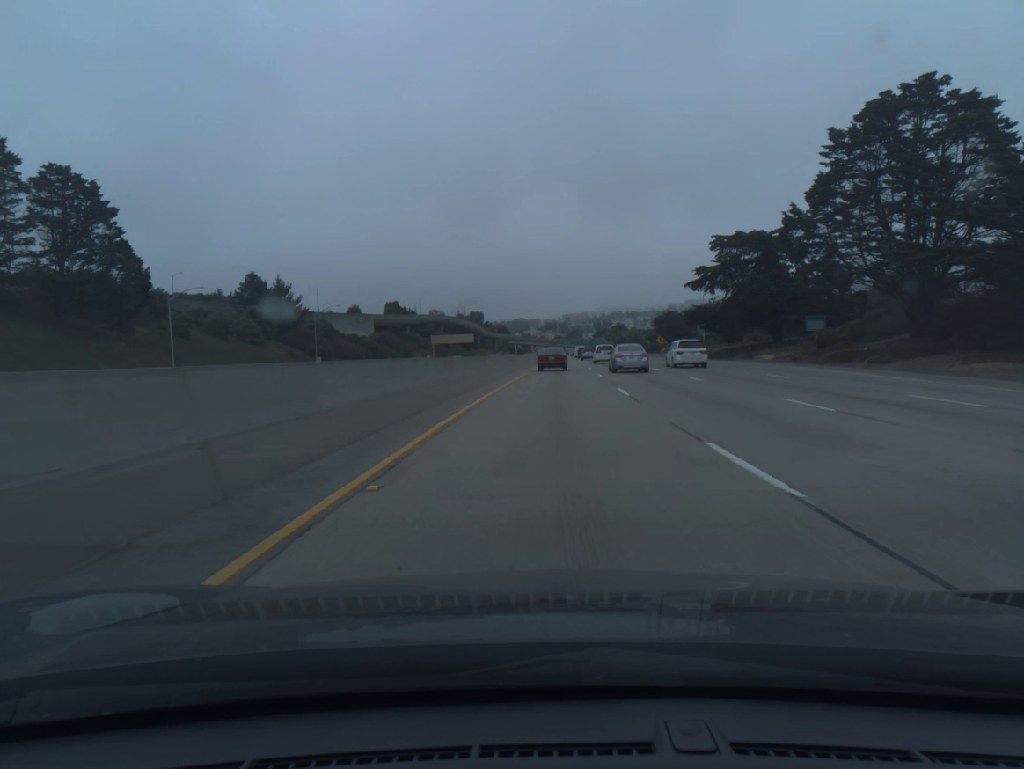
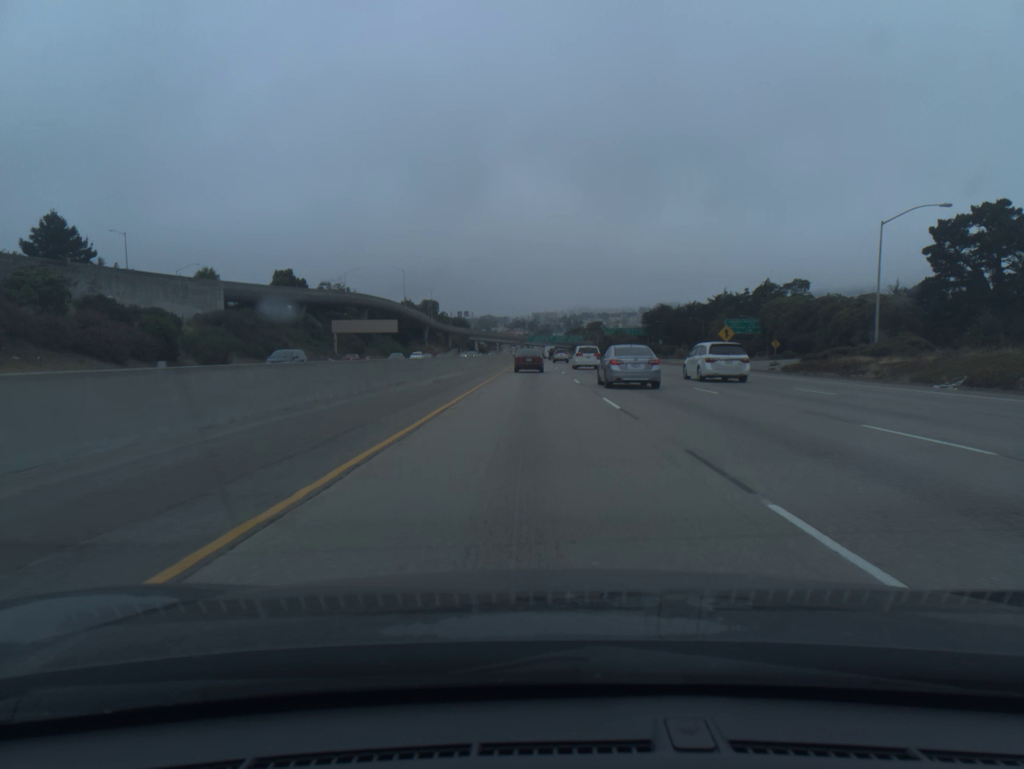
(+2.7, +77.9) m; +3°
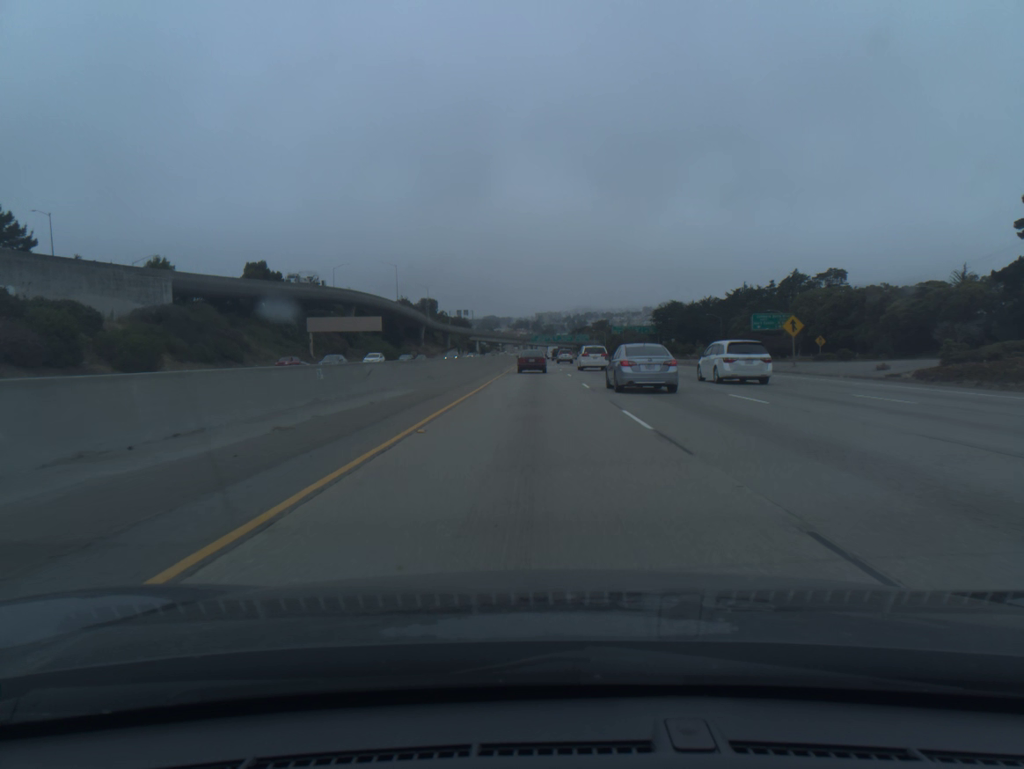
(0.0, +19.2) m; 0°
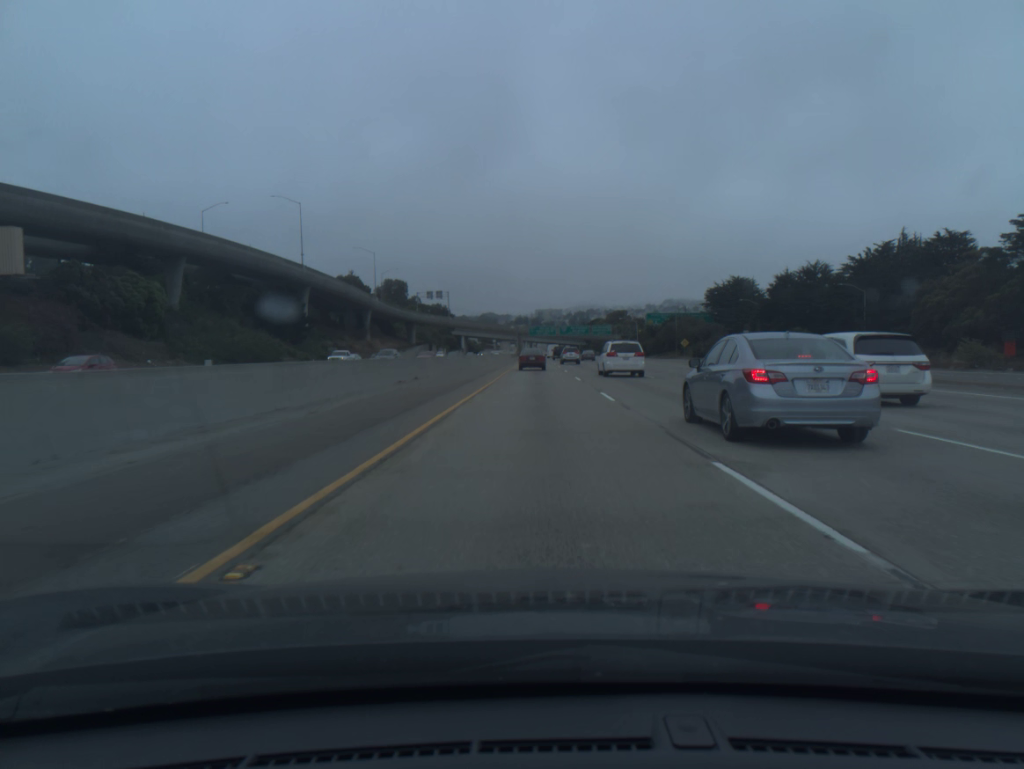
(-0.3, +95.3) m; 0°
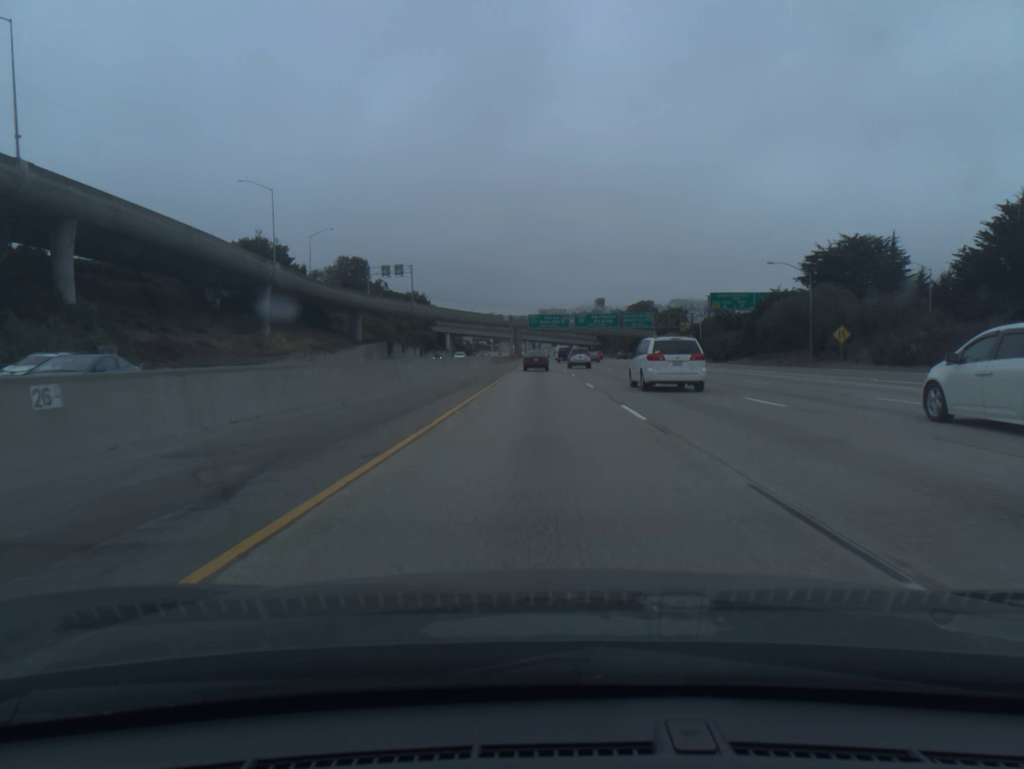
(-0.1, +76.1) m; 0°
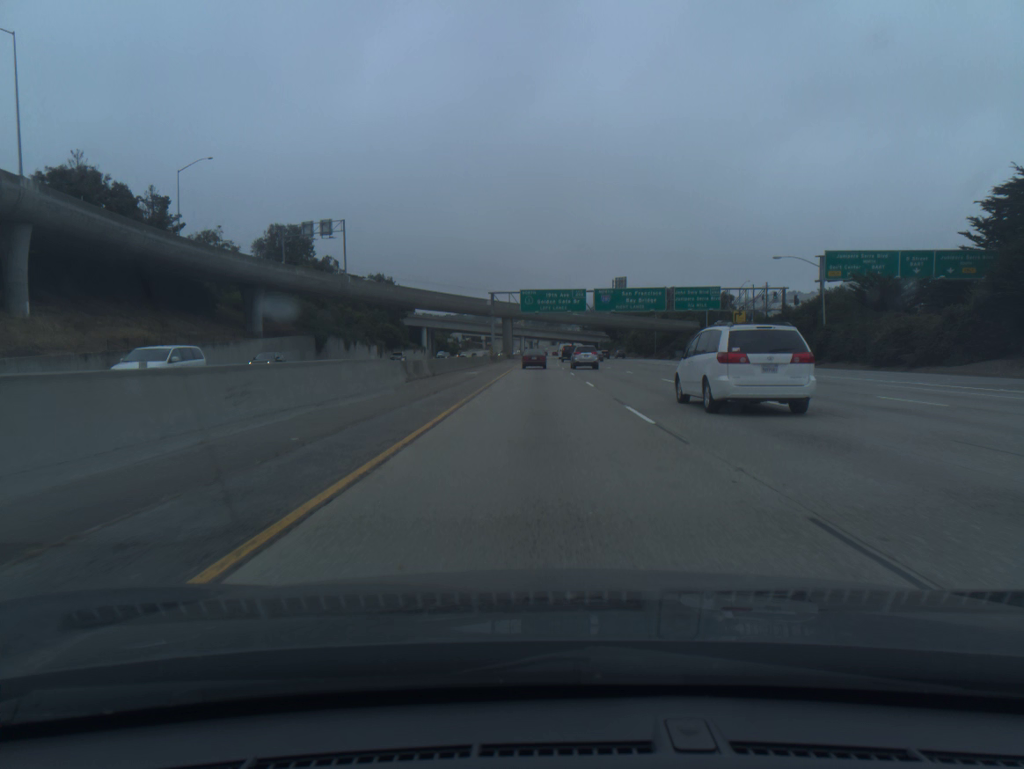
(0.0, +57.2) m; 0°
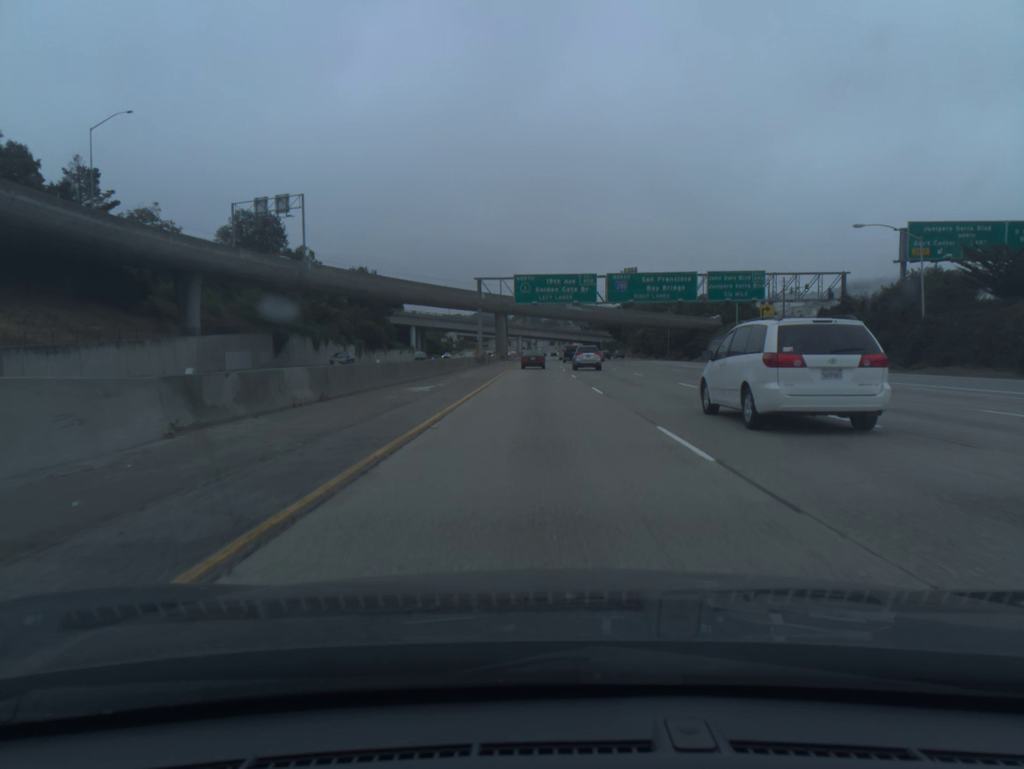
(0.0, +19.1) m; 0°
